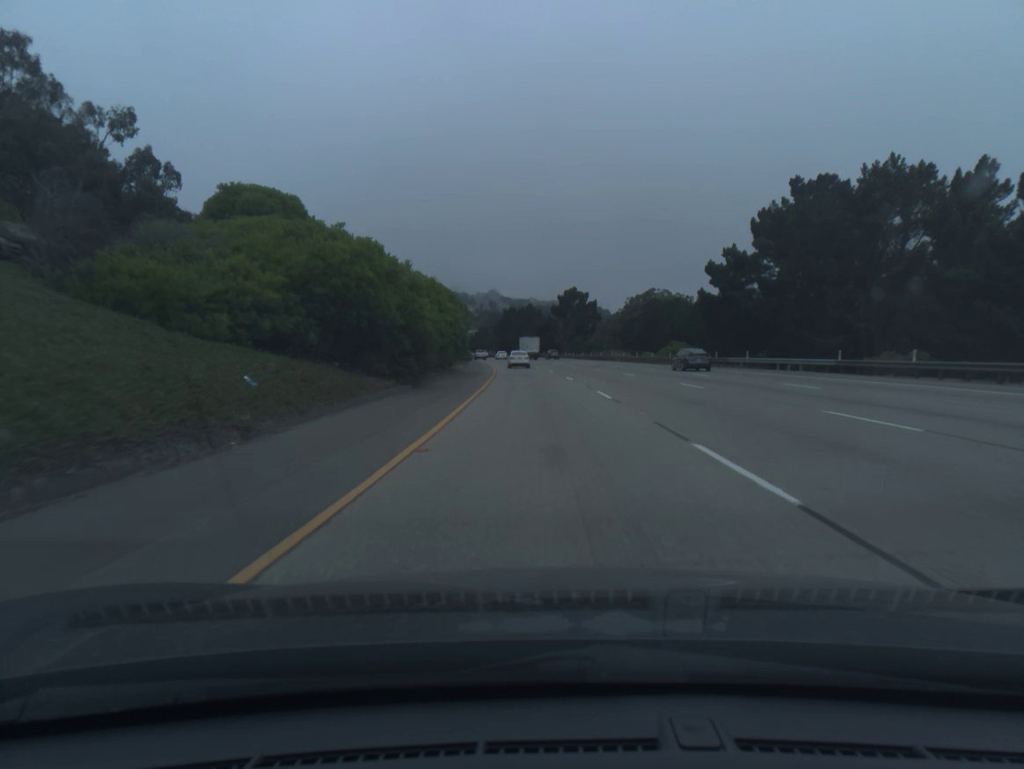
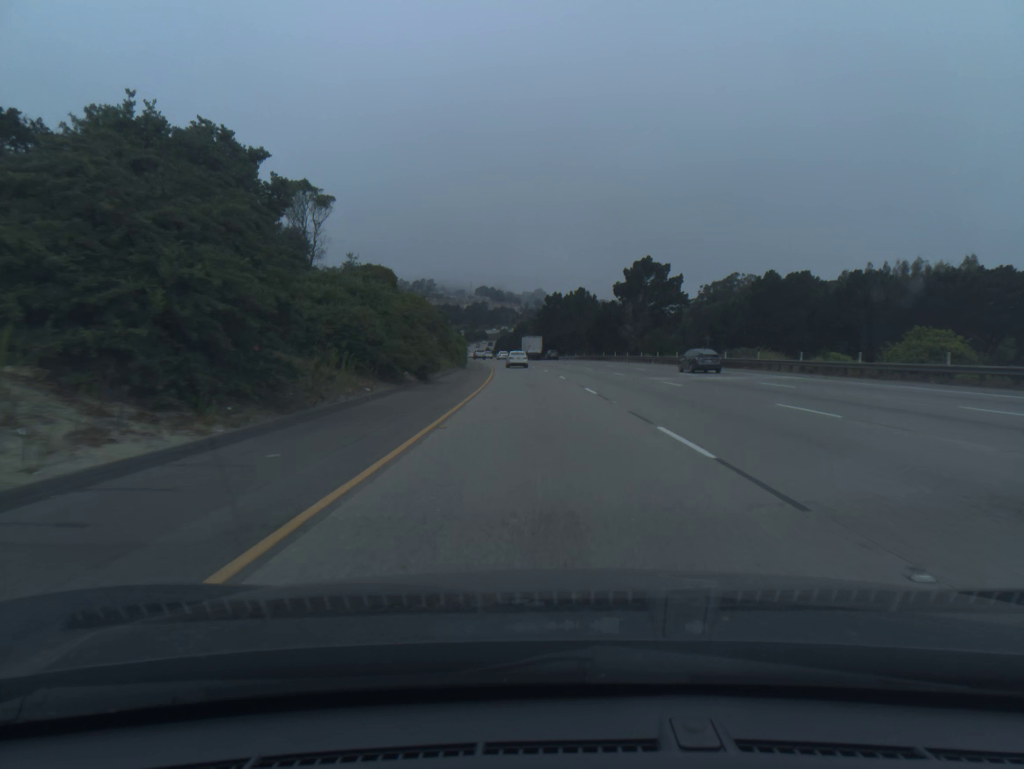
(-1.6, +55.3) m; -3°
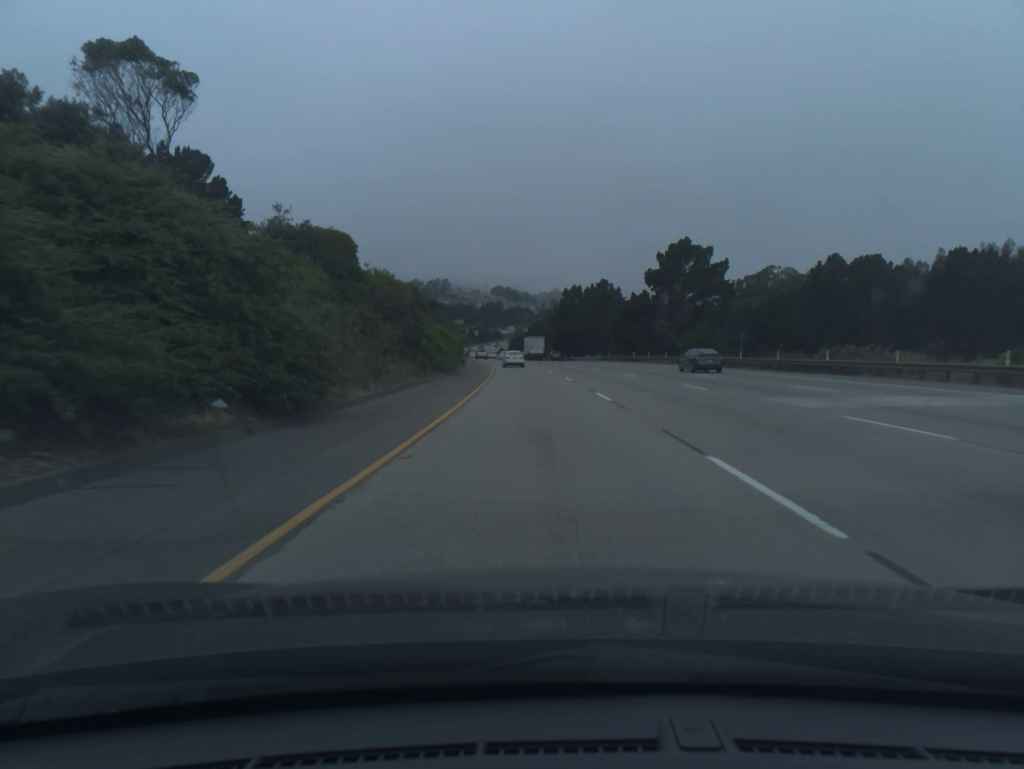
(-0.2, +18.5) m; -1°
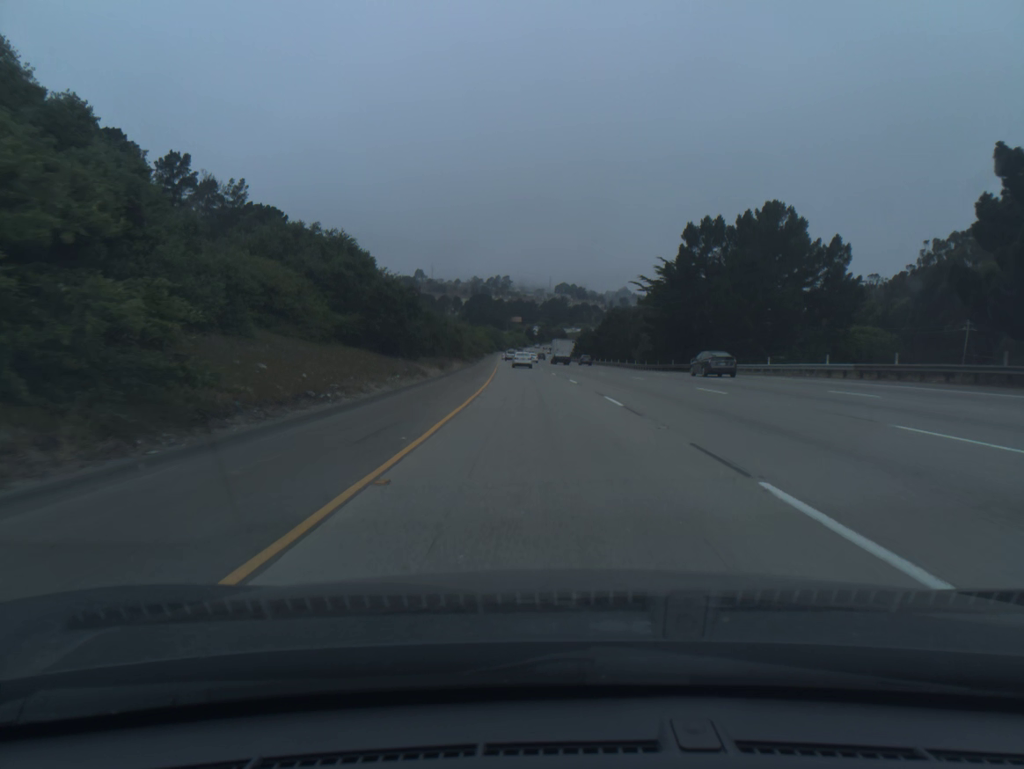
(-3.1, +74.5) m; -5°
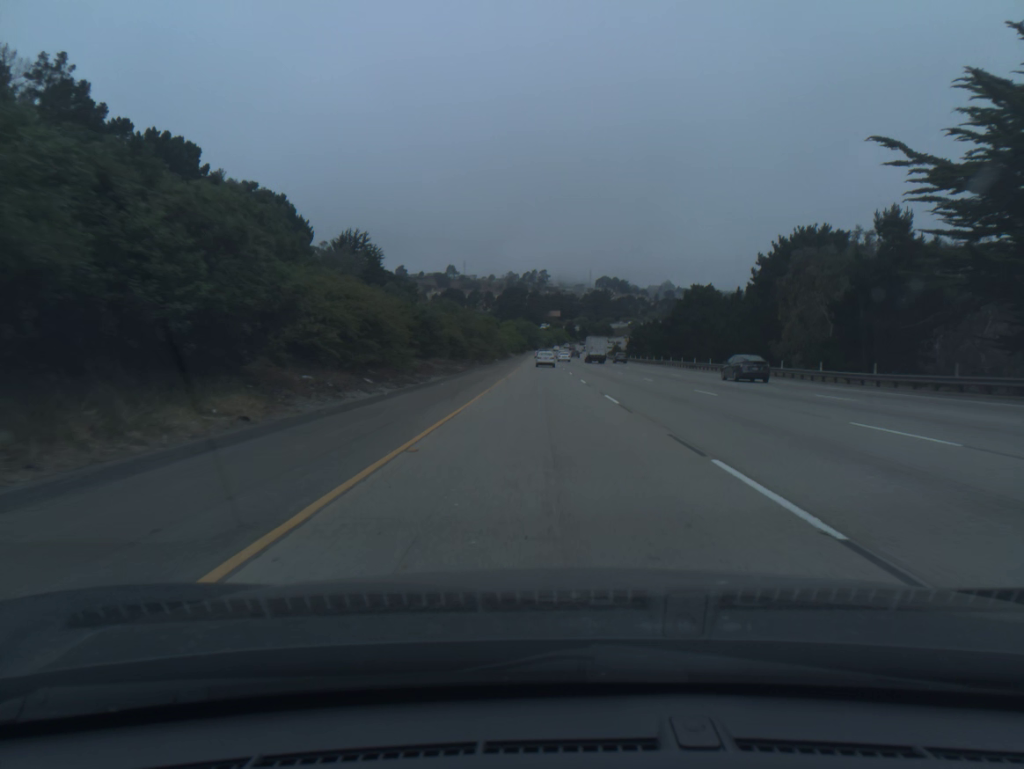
(-1.6, +56.3) m; -3°
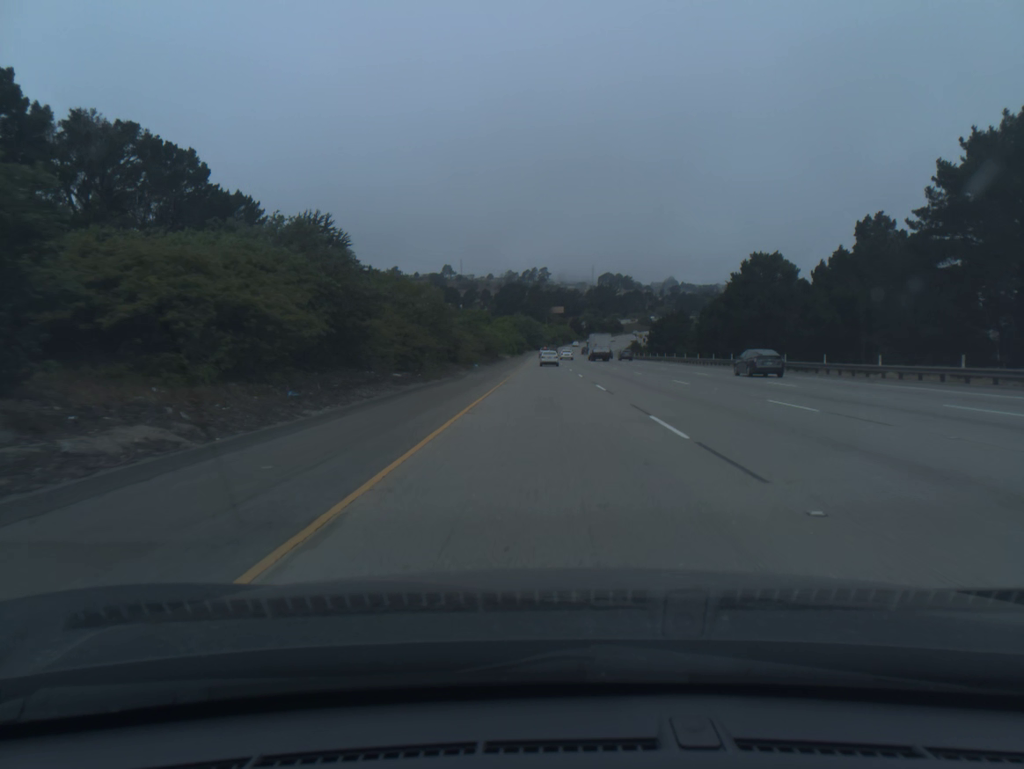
(-0.2, +37.9) m; 0°
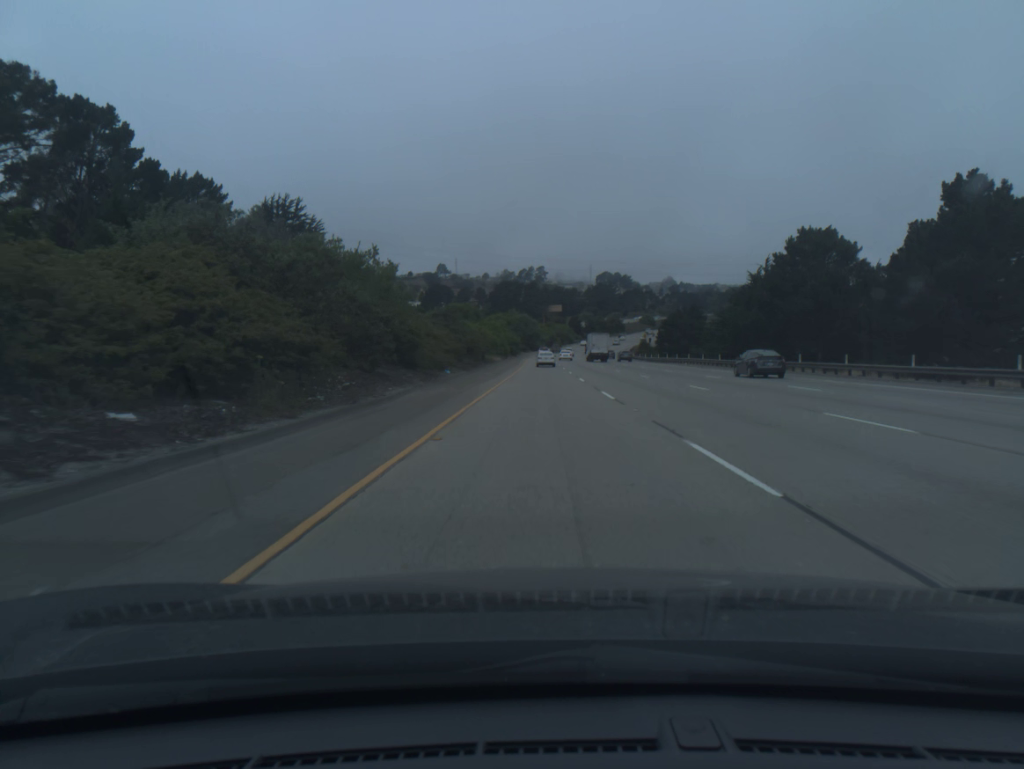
(0.0, +19.0) m; 0°
